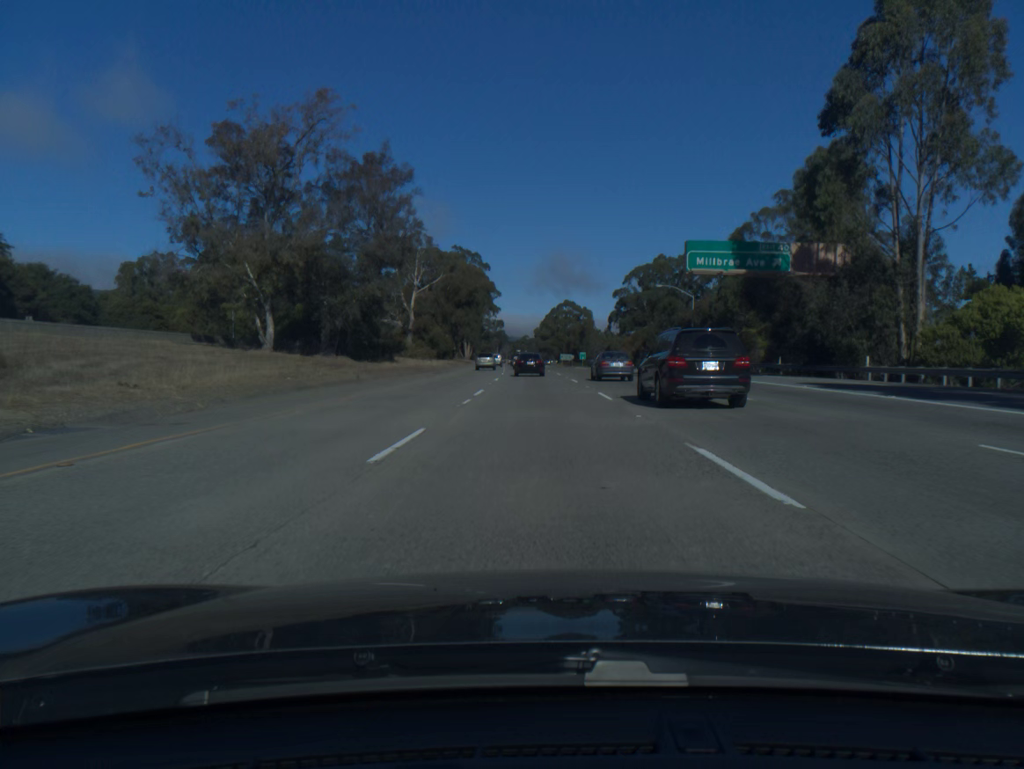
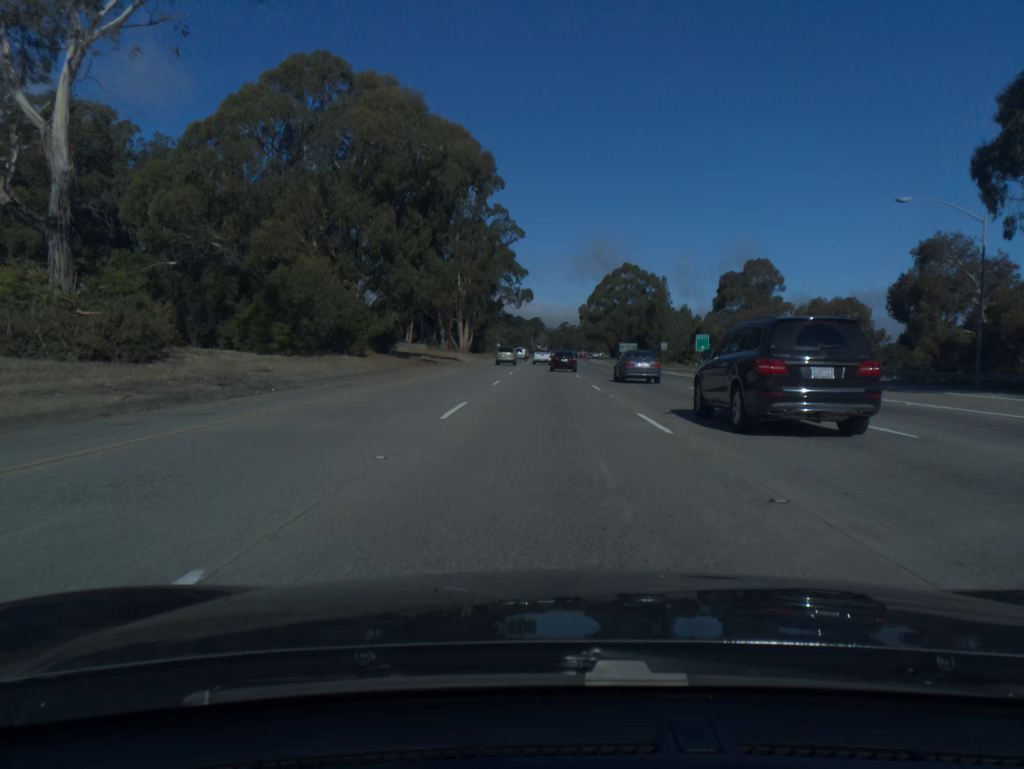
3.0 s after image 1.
(-2.6, +96.2) m; -3°
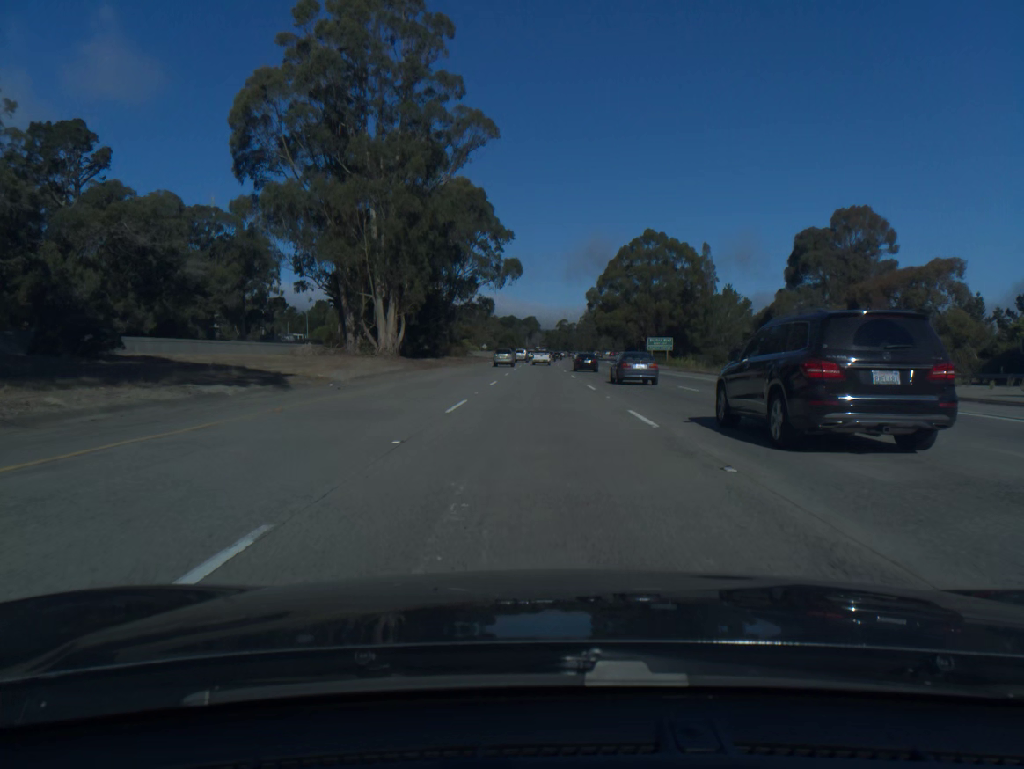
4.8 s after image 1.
(+0.1, +57.6) m; 0°
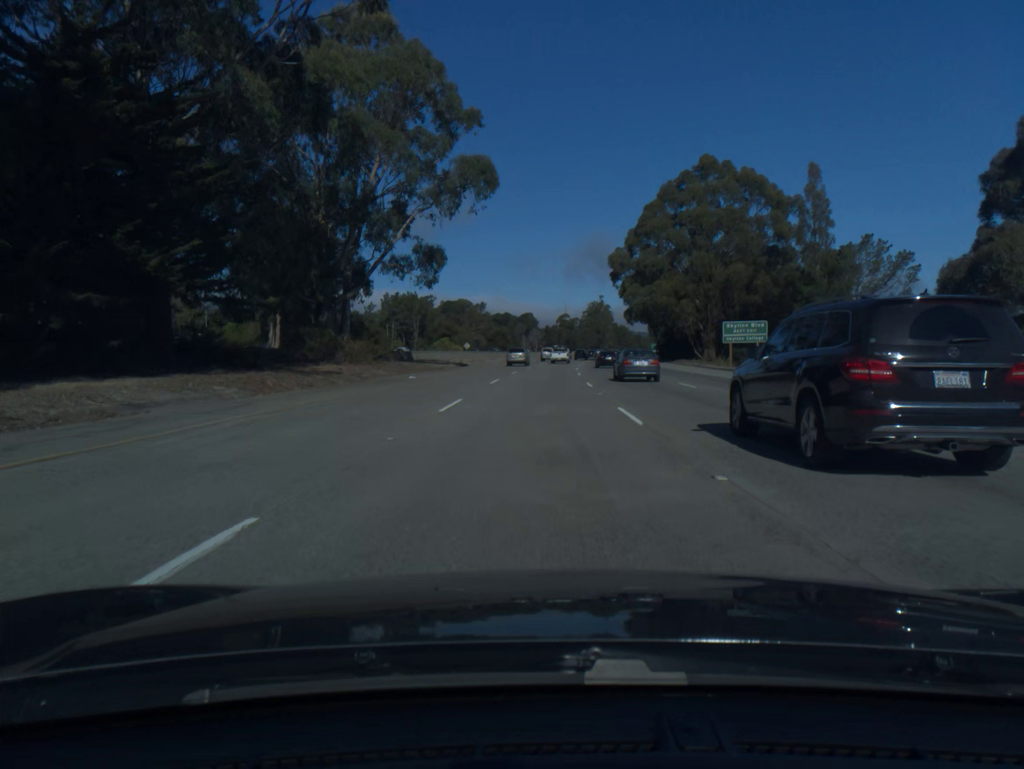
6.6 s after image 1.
(+0.1, +58.0) m; 0°
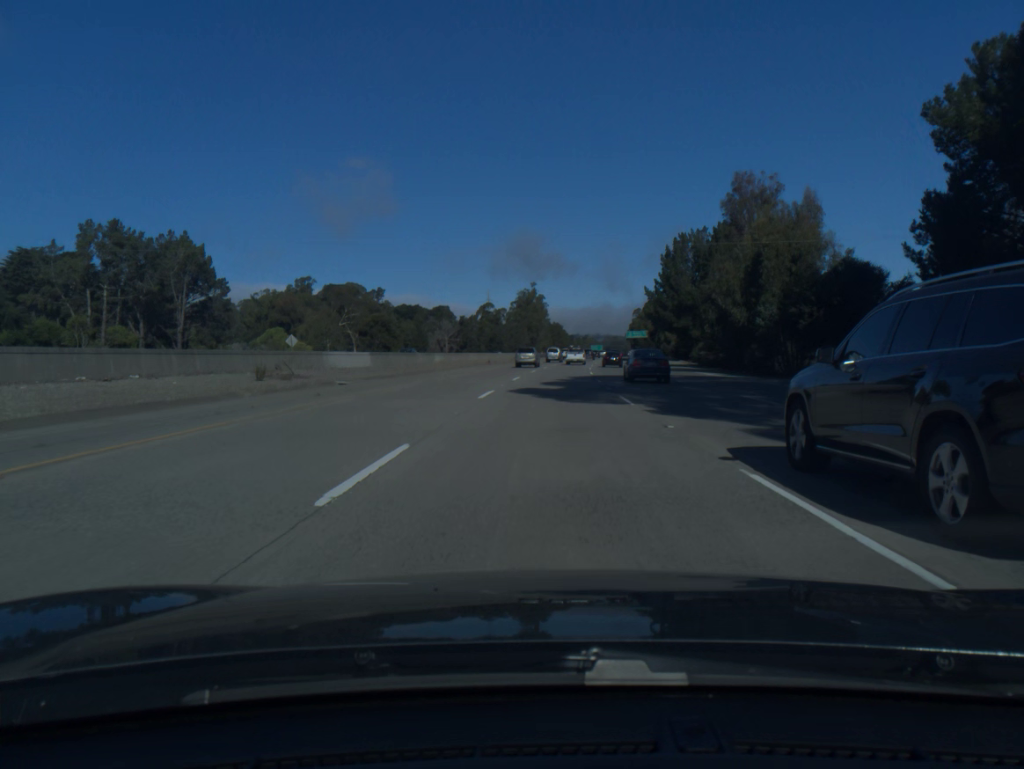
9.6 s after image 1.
(+3.2, +97.6) m; +5°
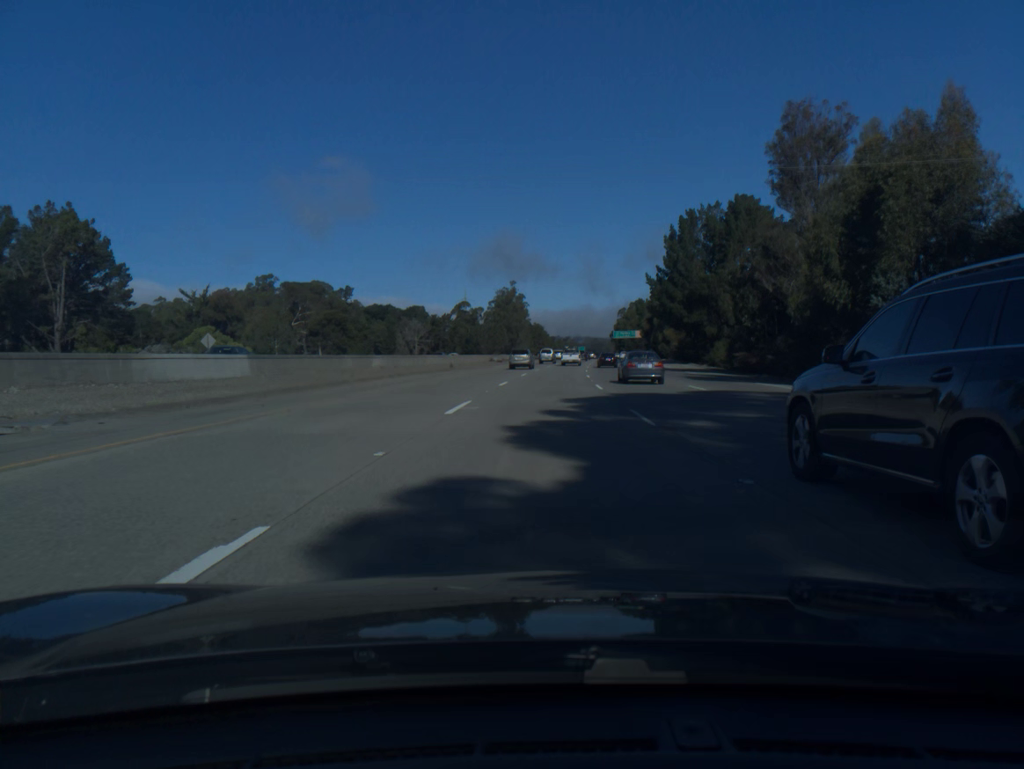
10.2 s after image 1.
(+0.3, +19.6) m; +1°
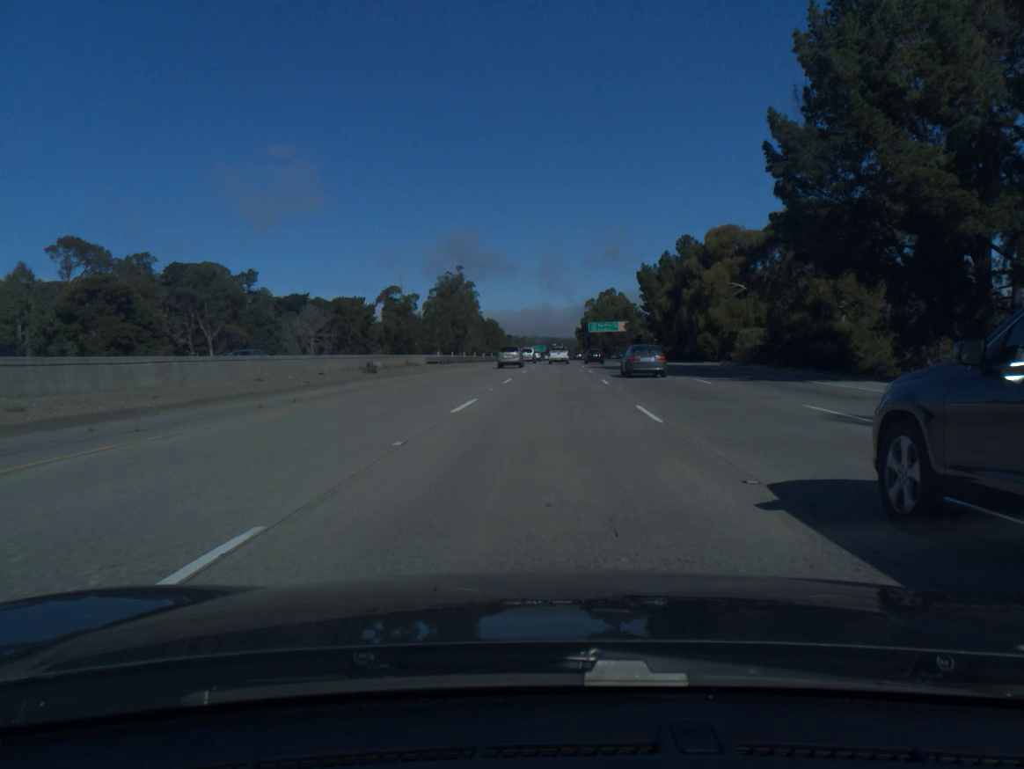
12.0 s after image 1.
(+1.6, +58.8) m; +3°
